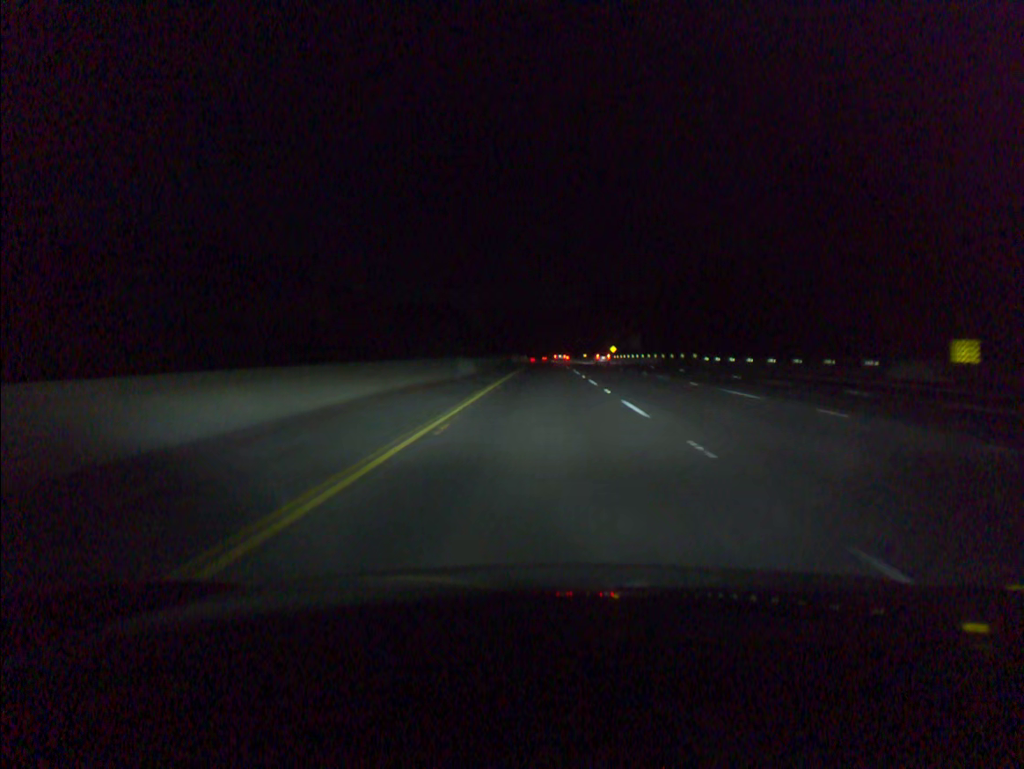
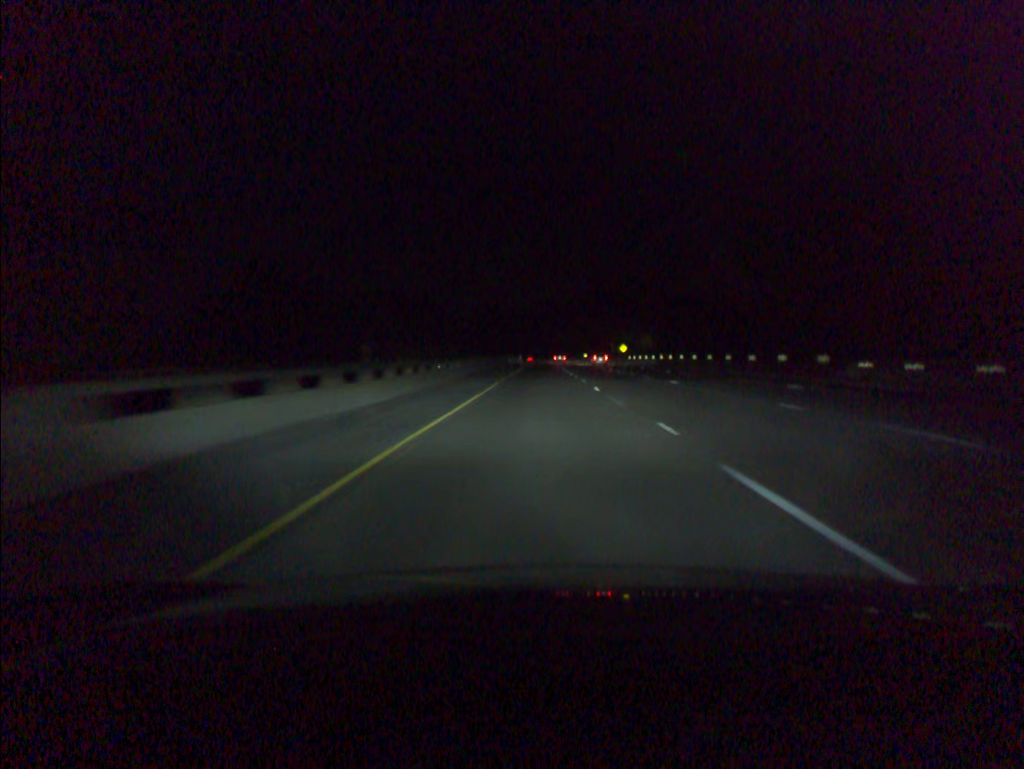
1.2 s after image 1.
(+0.1, +40.3) m; 0°
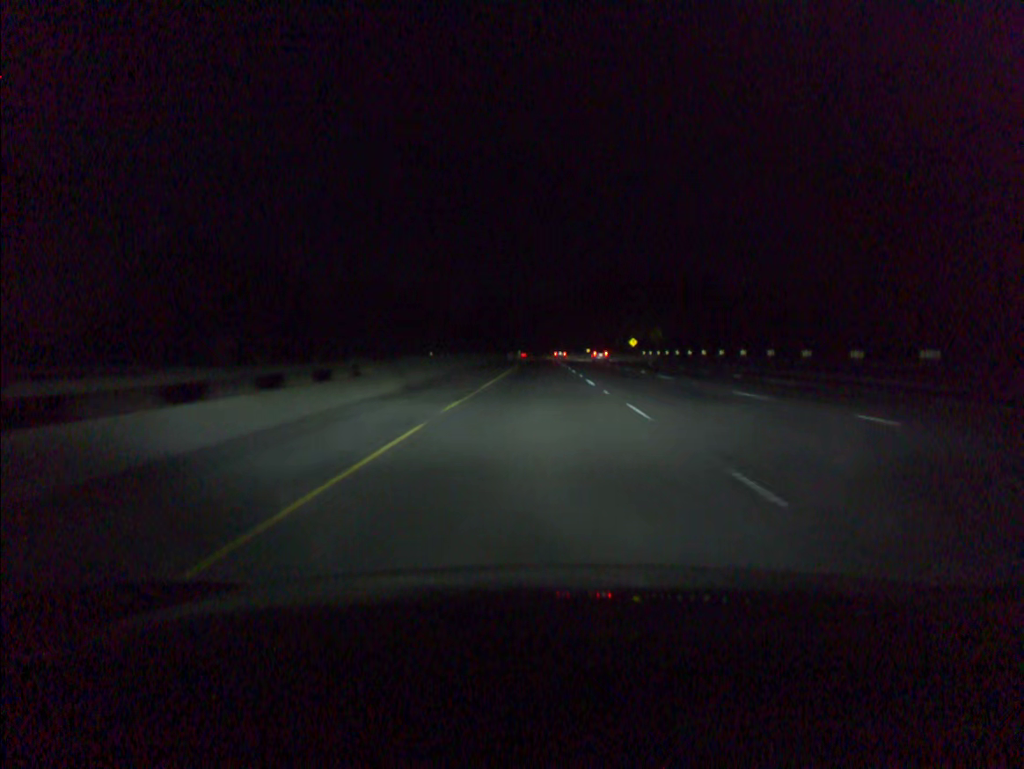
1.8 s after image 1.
(0.0, +20.2) m; 0°
